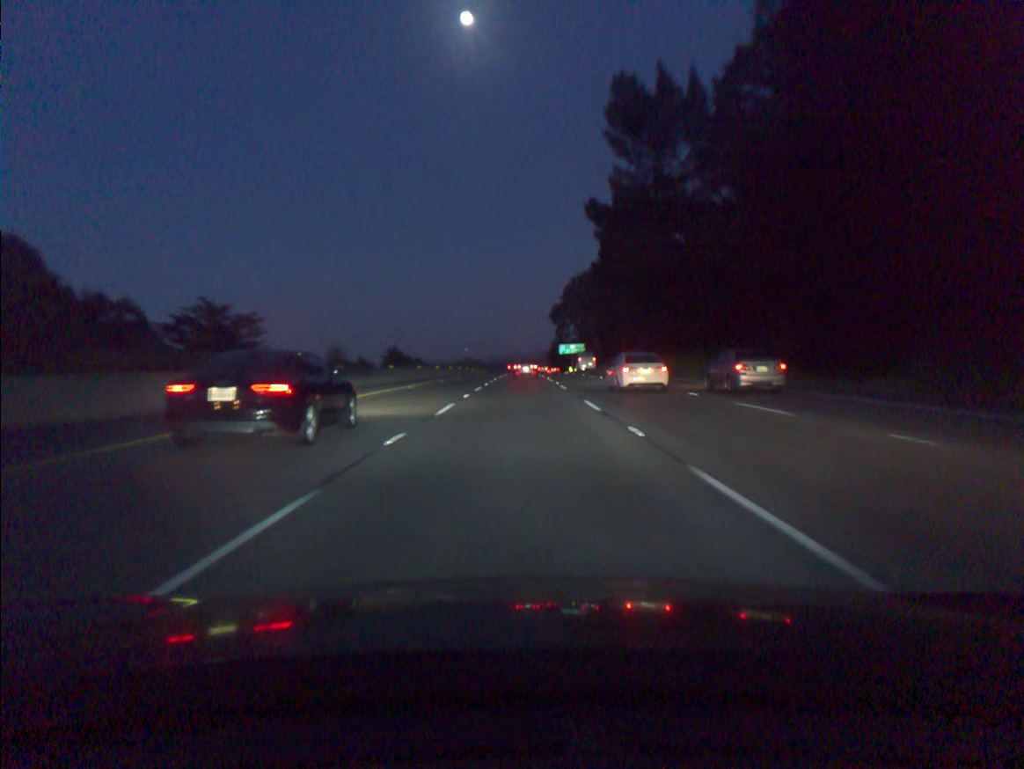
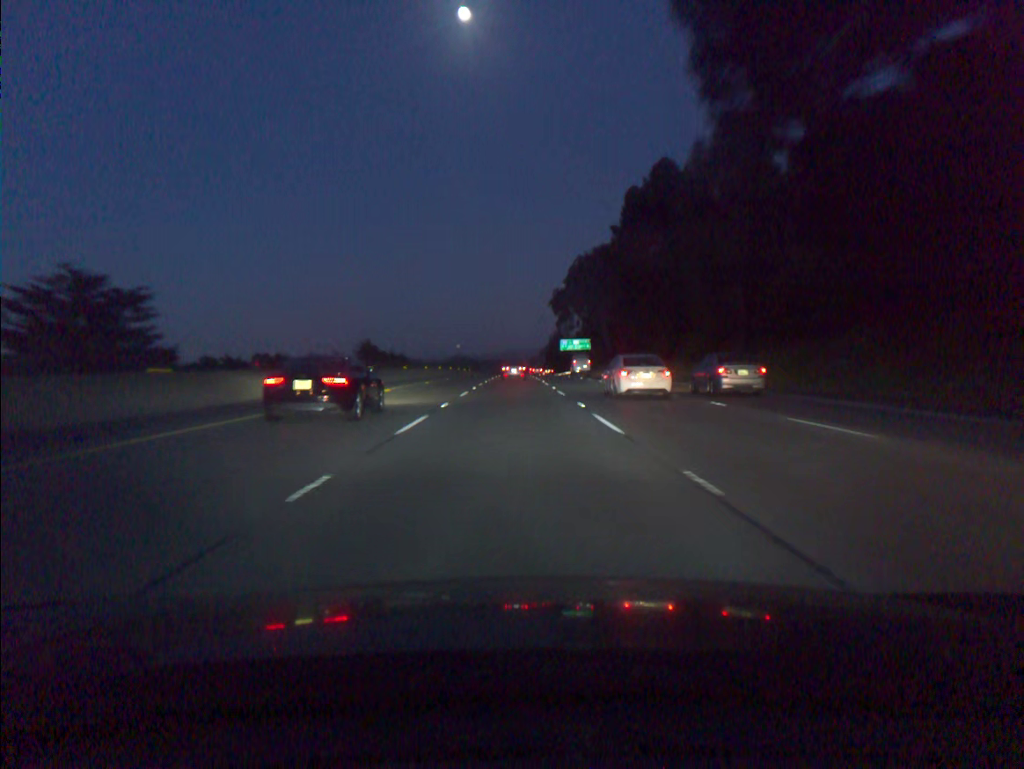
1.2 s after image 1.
(+0.2, +33.4) m; 0°
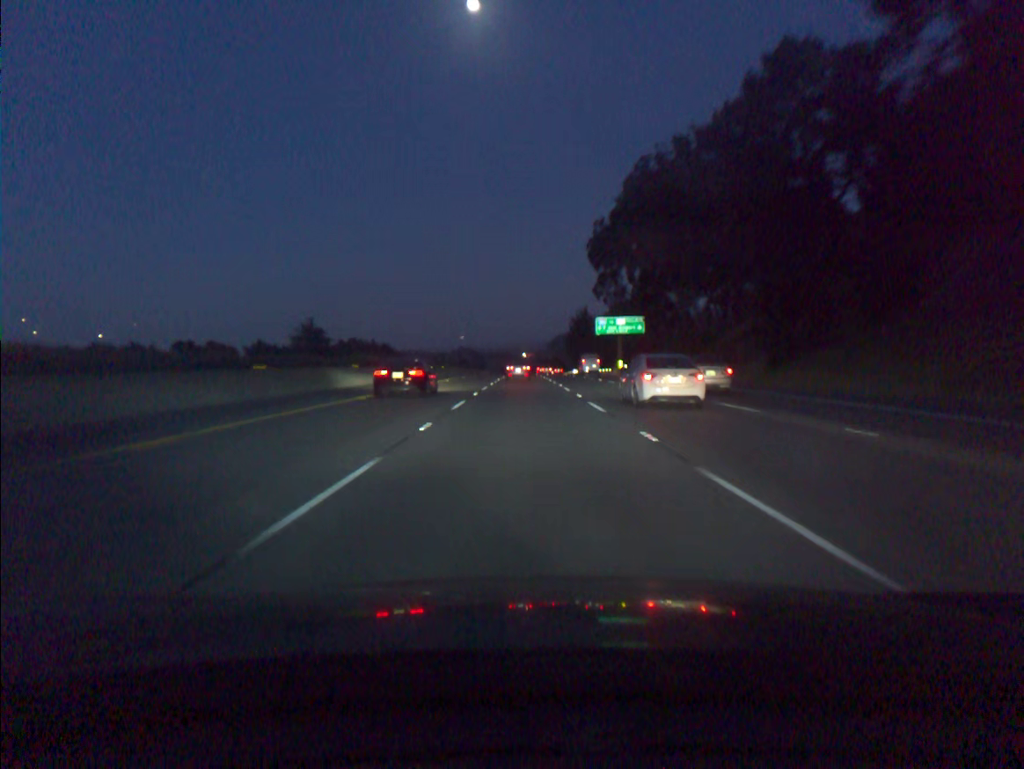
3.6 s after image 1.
(-0.5, +66.2) m; -1°
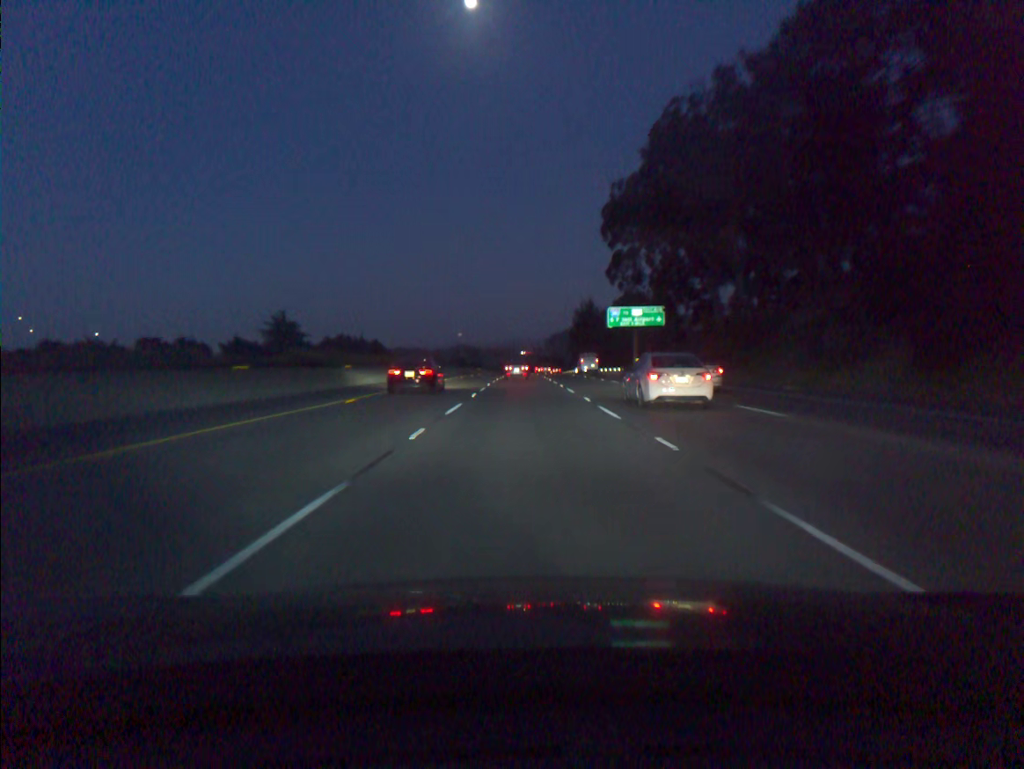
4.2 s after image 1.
(0.0, +16.5) m; 0°
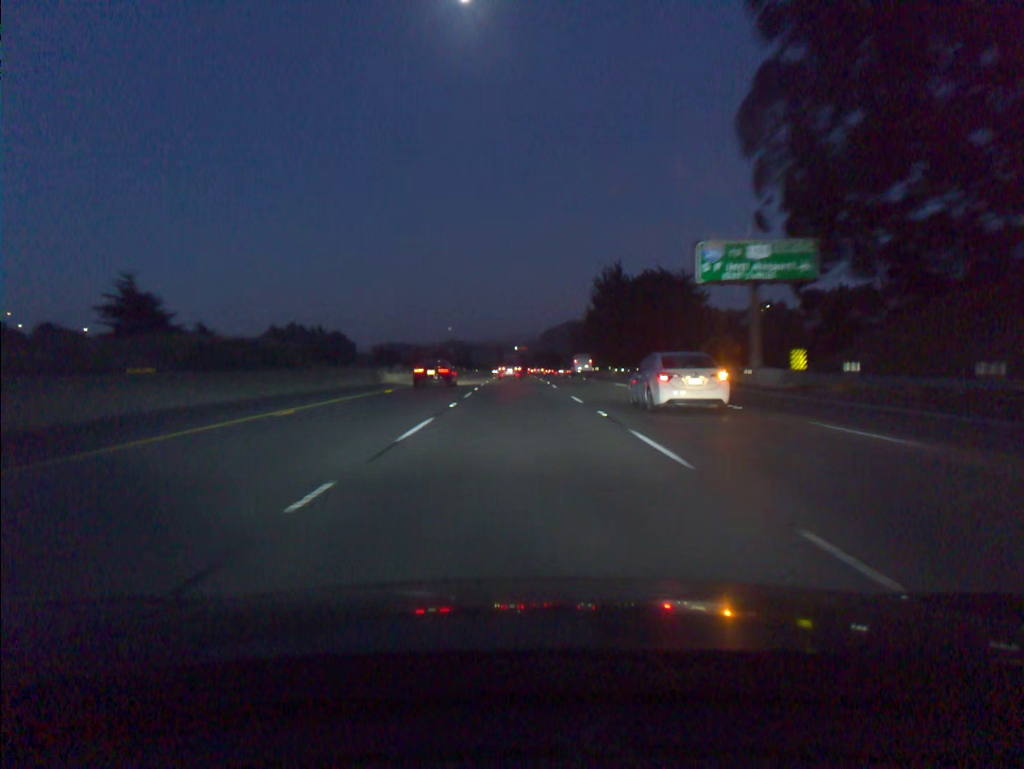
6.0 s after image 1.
(+0.3, +49.7) m; +1°
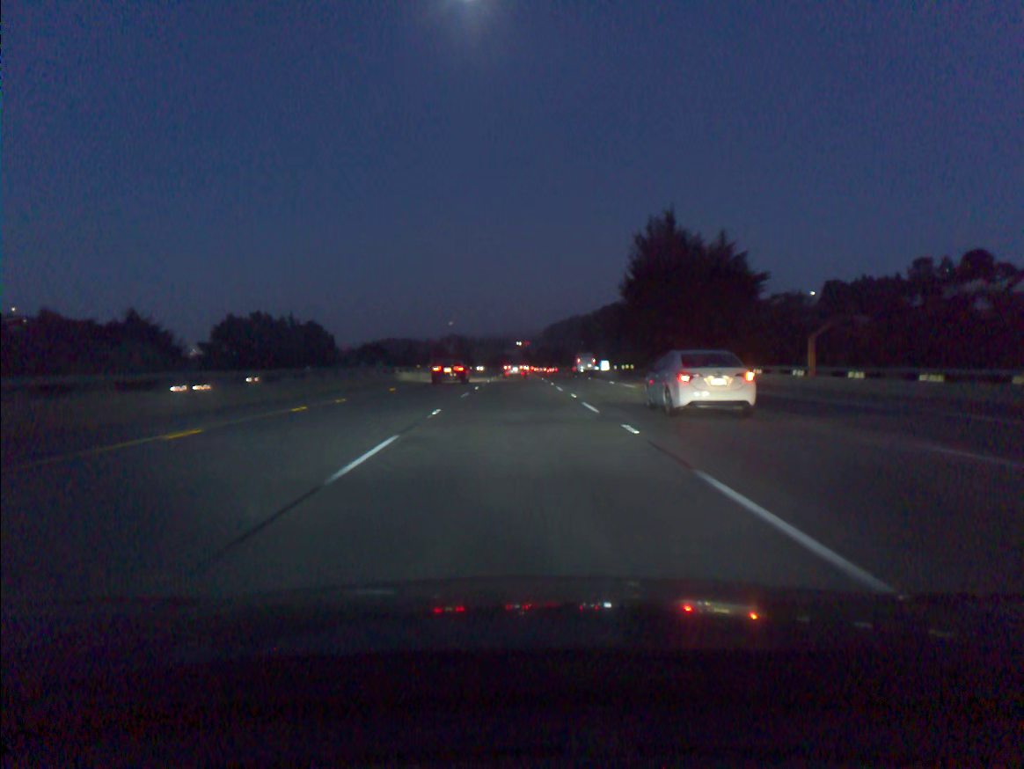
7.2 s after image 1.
(0.0, +33.3) m; 0°
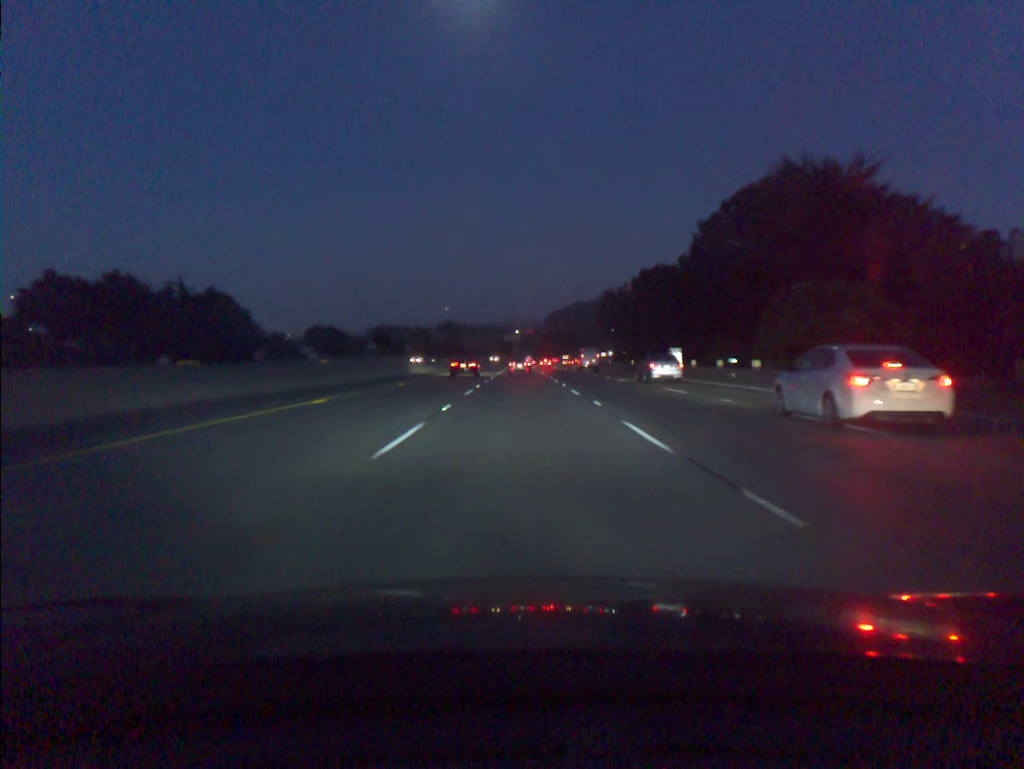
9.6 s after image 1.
(-0.1, +66.9) m; 0°
